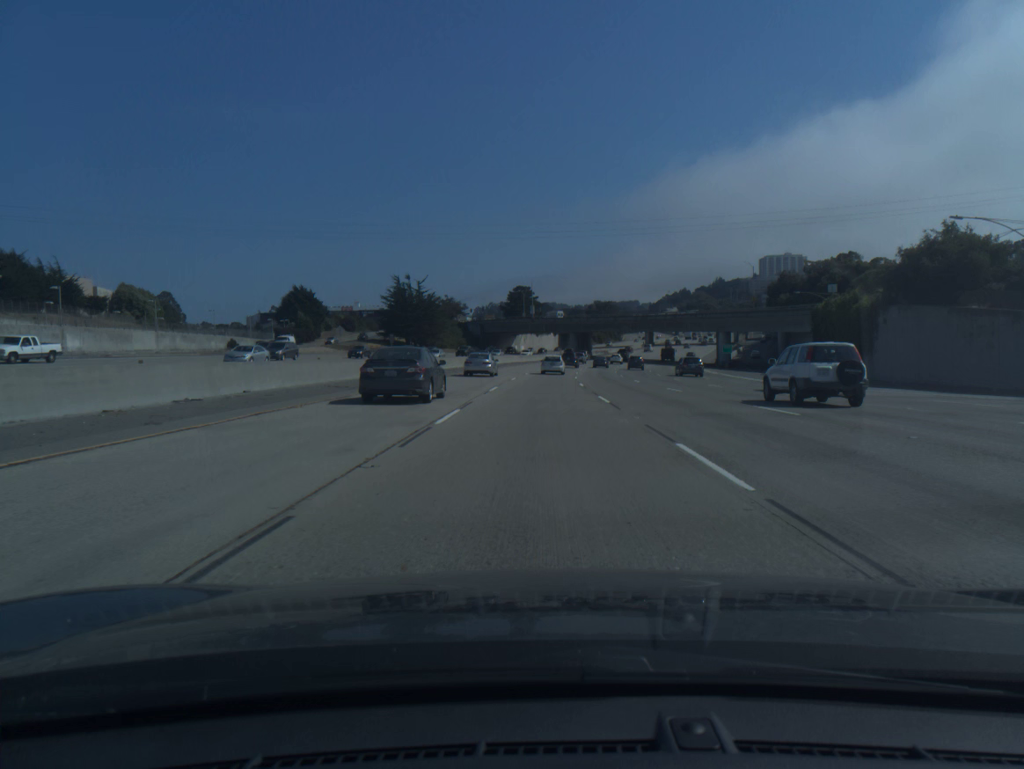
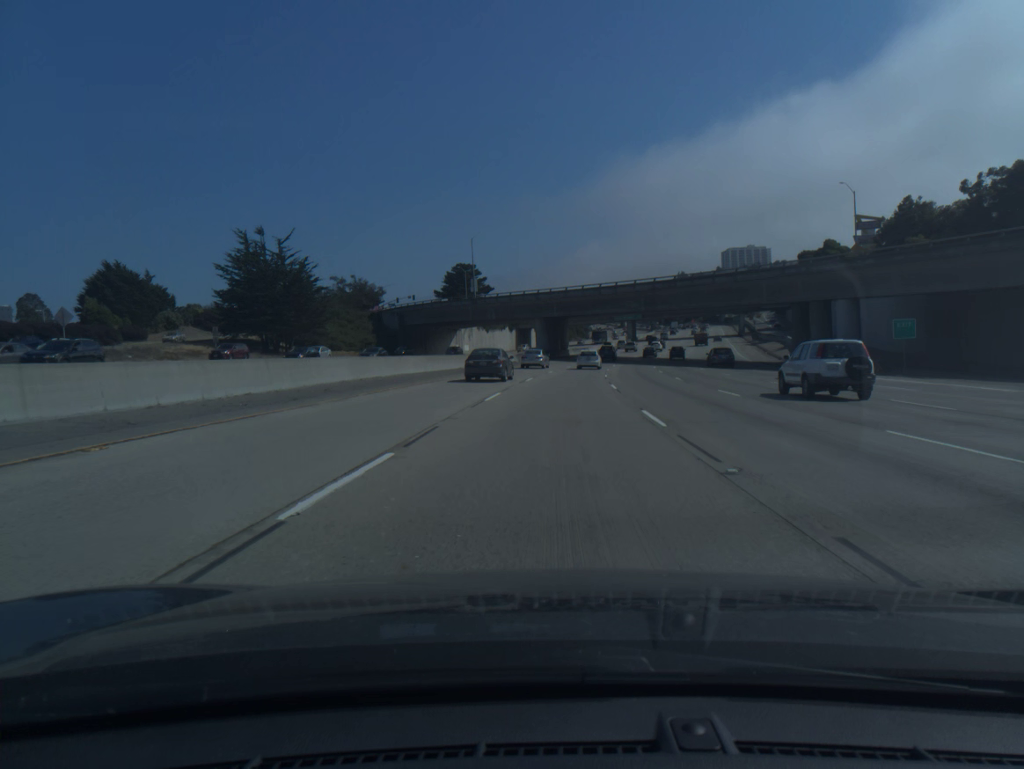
(+1.1, +66.8) m; +3°
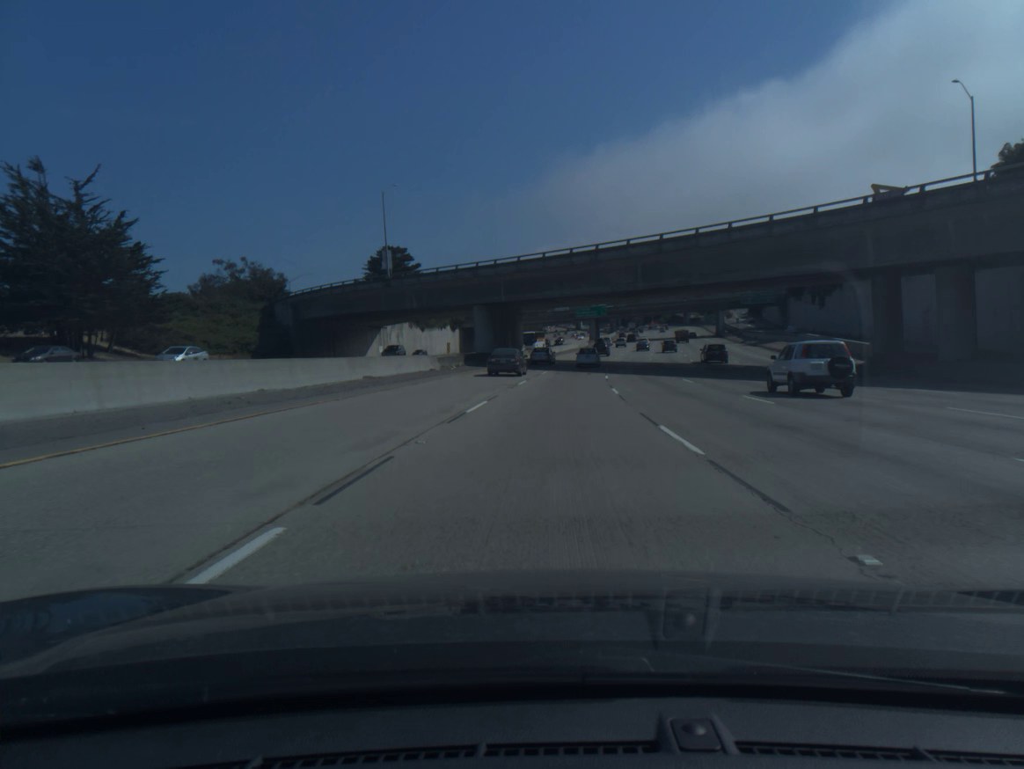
(+1.0, +33.2) m; +3°
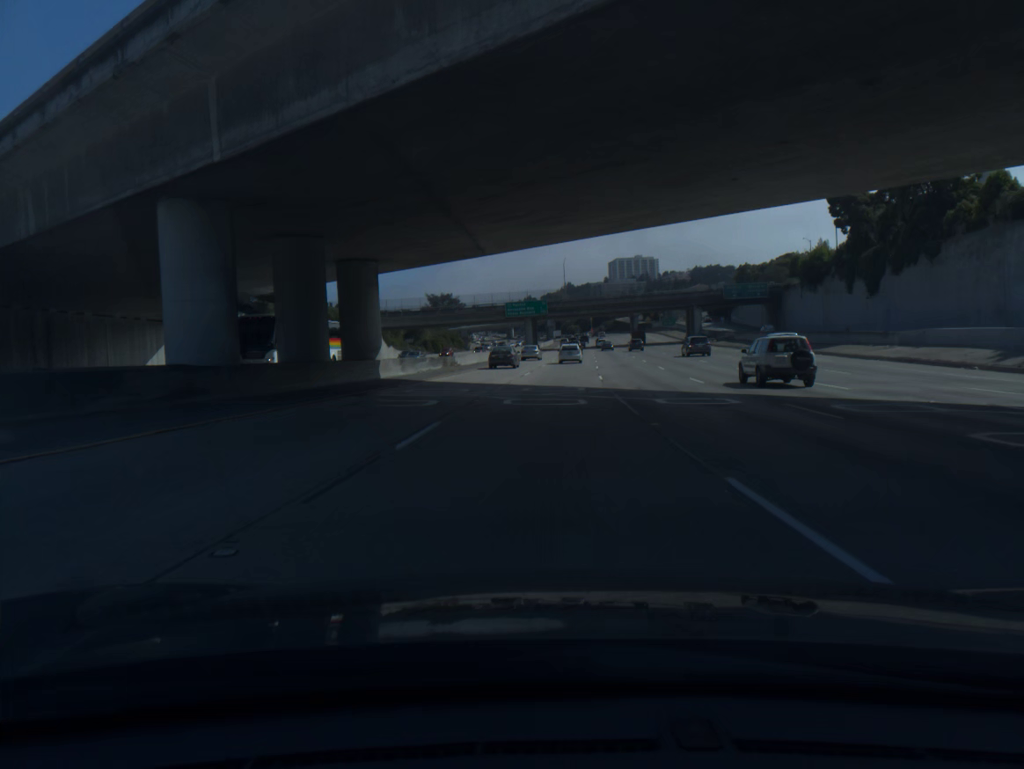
(+2.2, +49.7) m; +5°
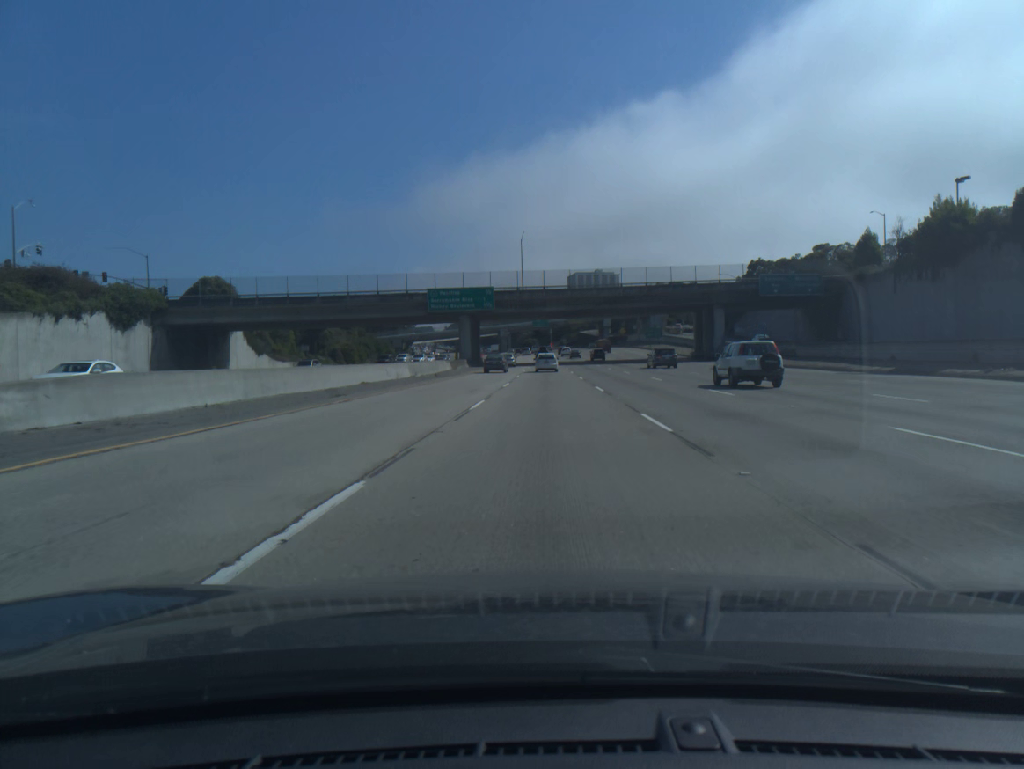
(+1.6, +49.7) m; +3°
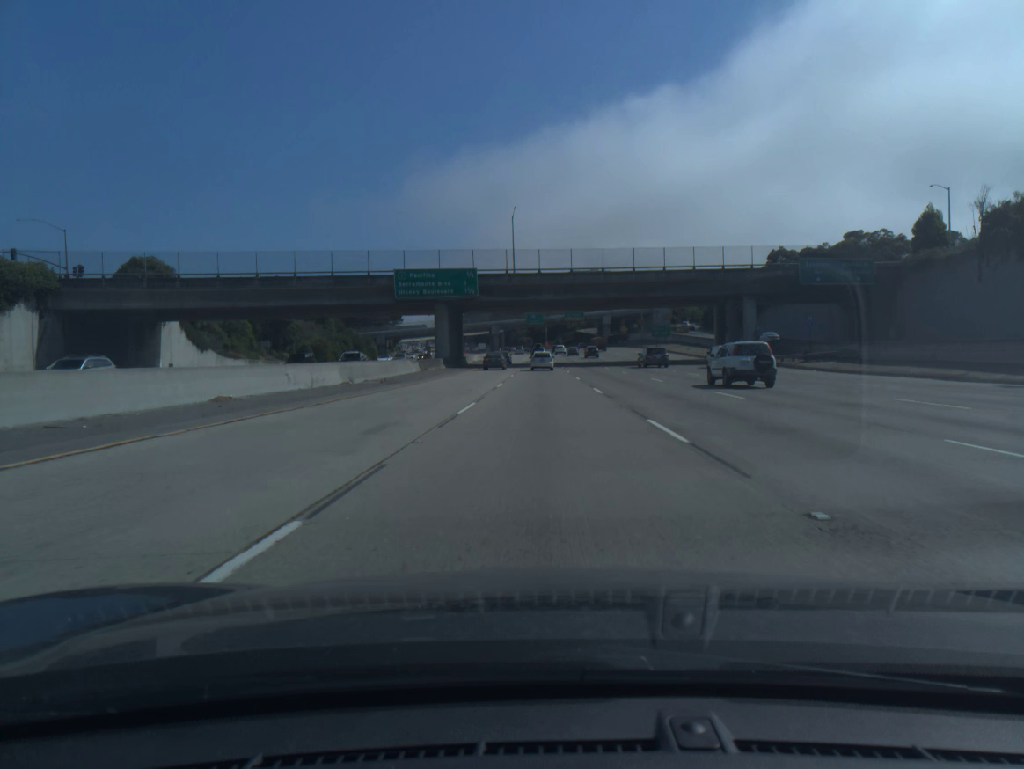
(+0.1, +16.5) m; 0°
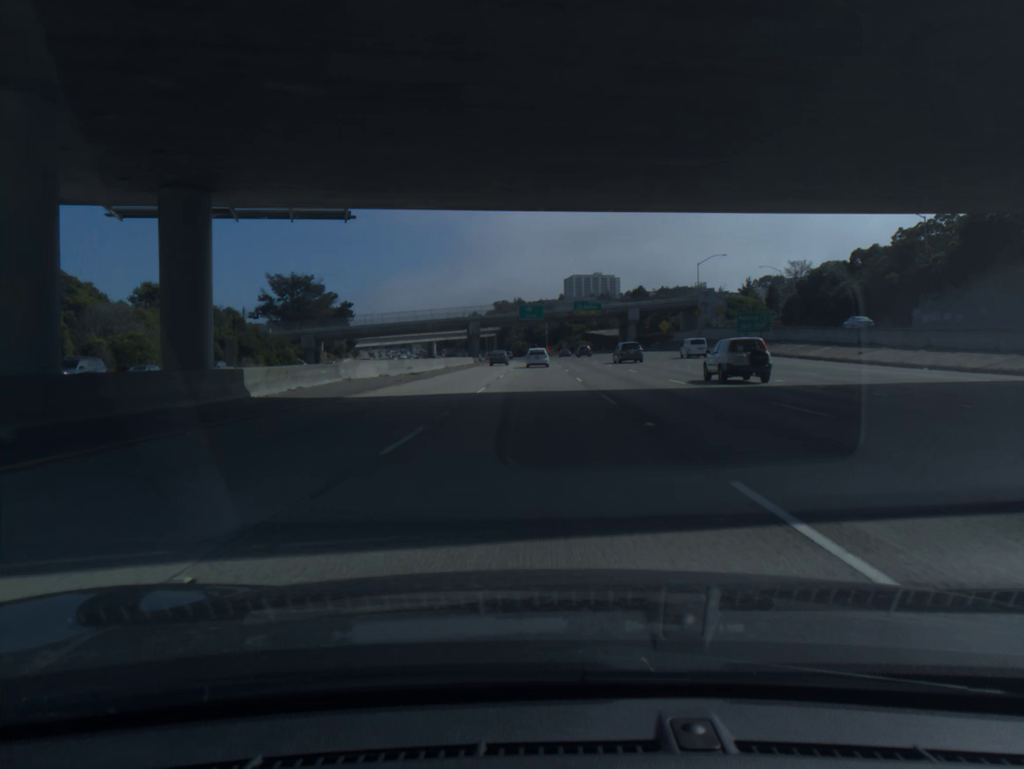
(+0.1, +65.6) m; 0°
